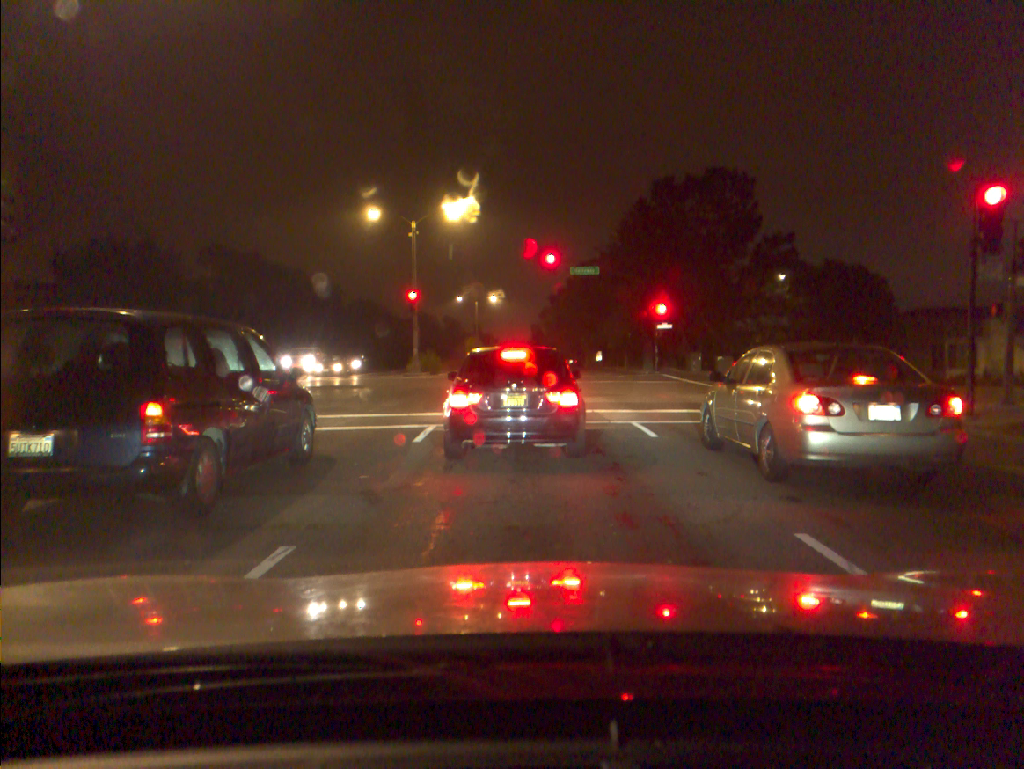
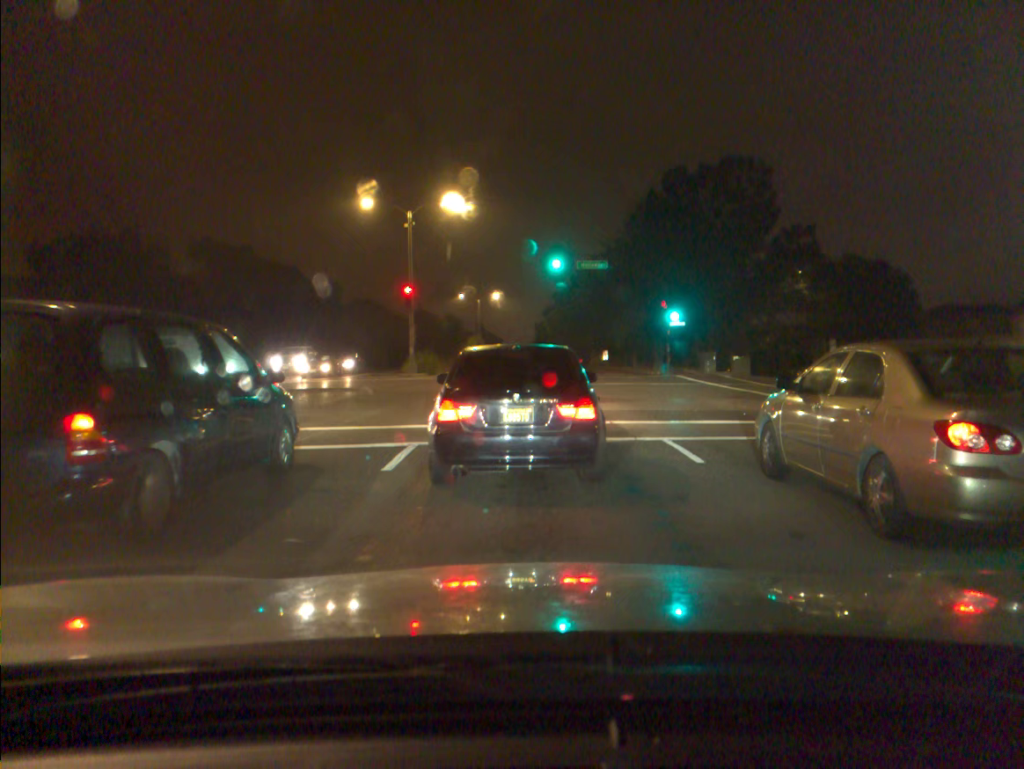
(0.0, +3.0) m; 0°
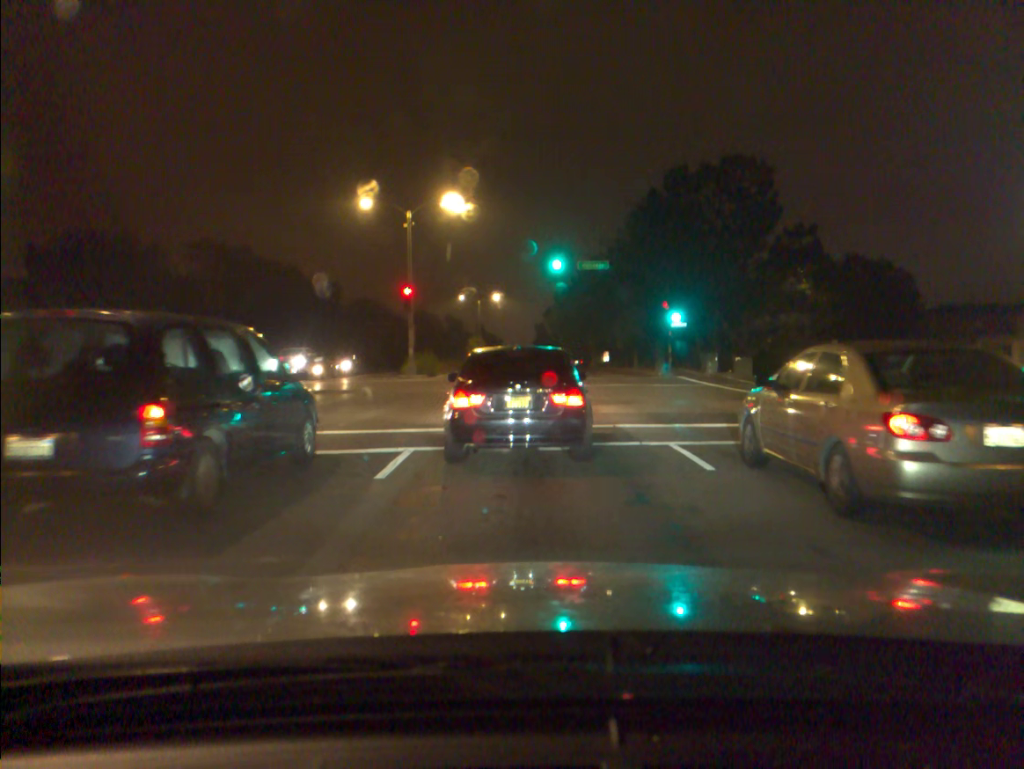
(0.0, +0.5) m; 0°
